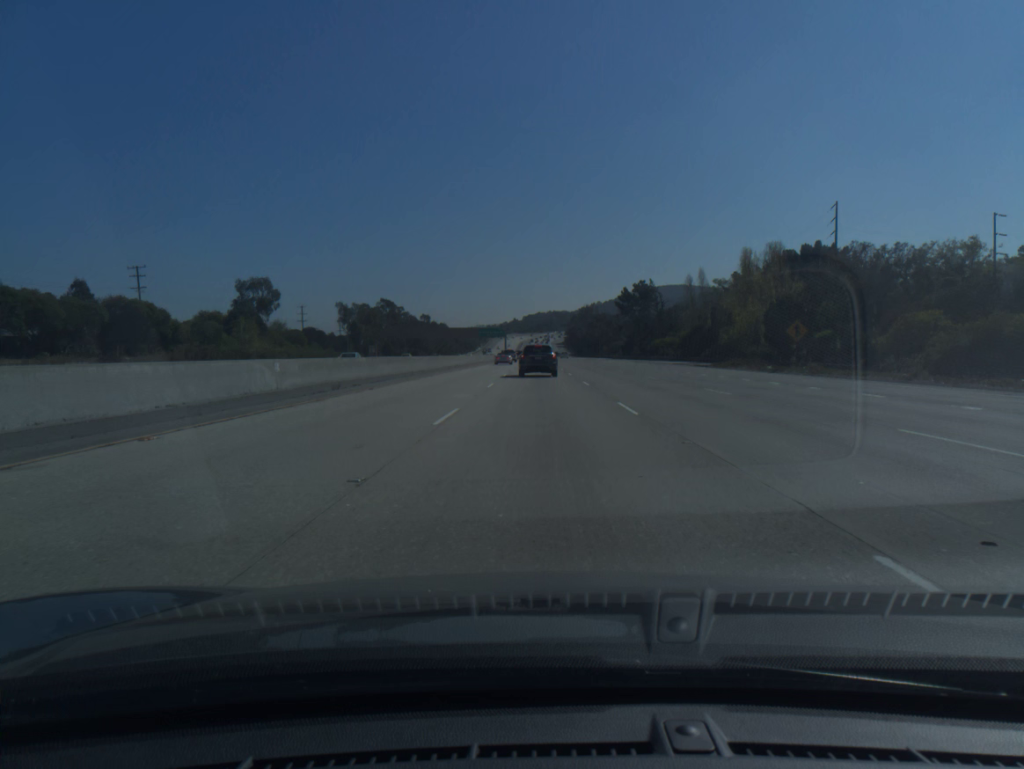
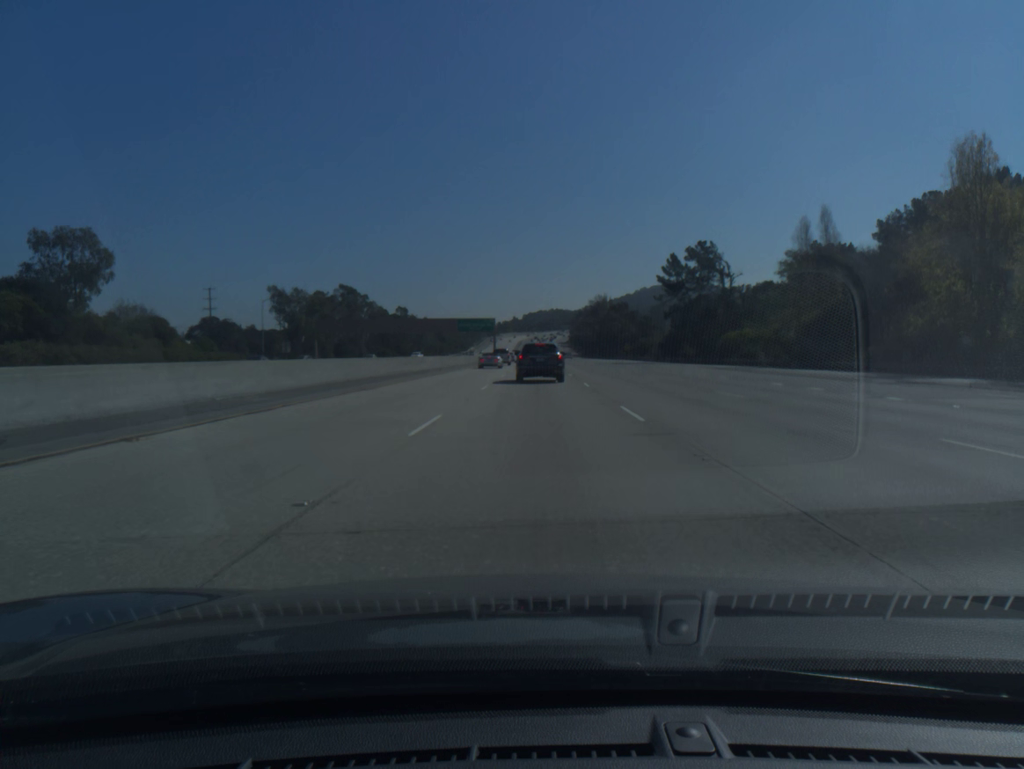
(+0.1, +58.8) m; 0°
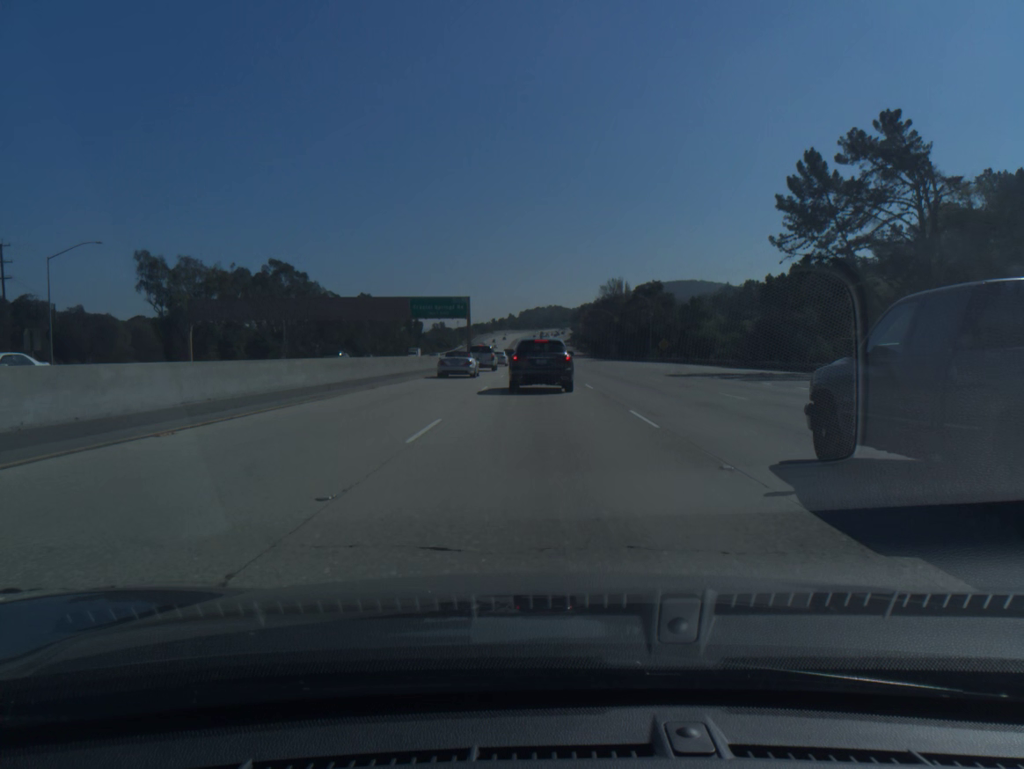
(-0.1, +58.1) m; 0°
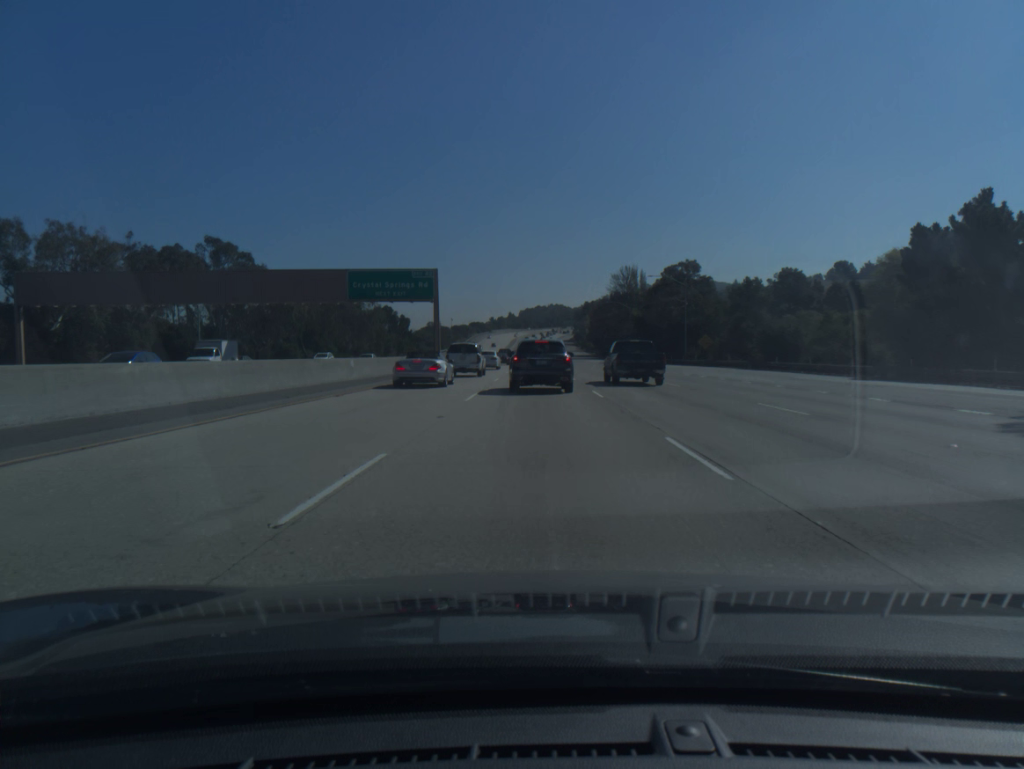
(+0.1, +33.7) m; 0°
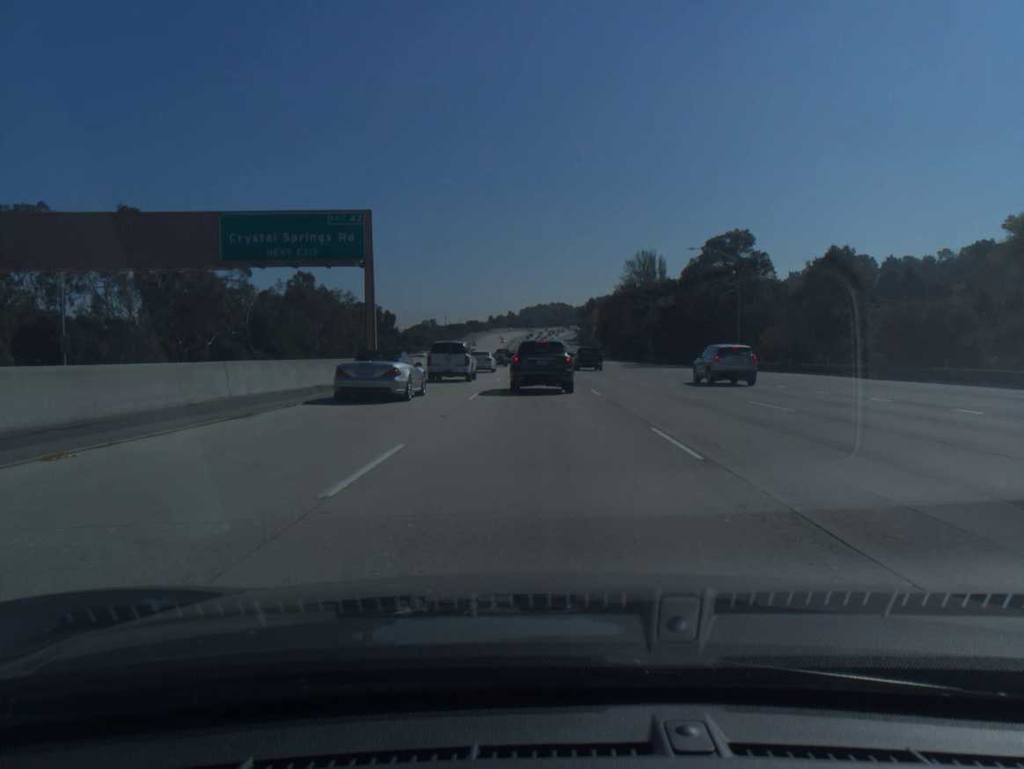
(0.0, +27.5) m; 0°
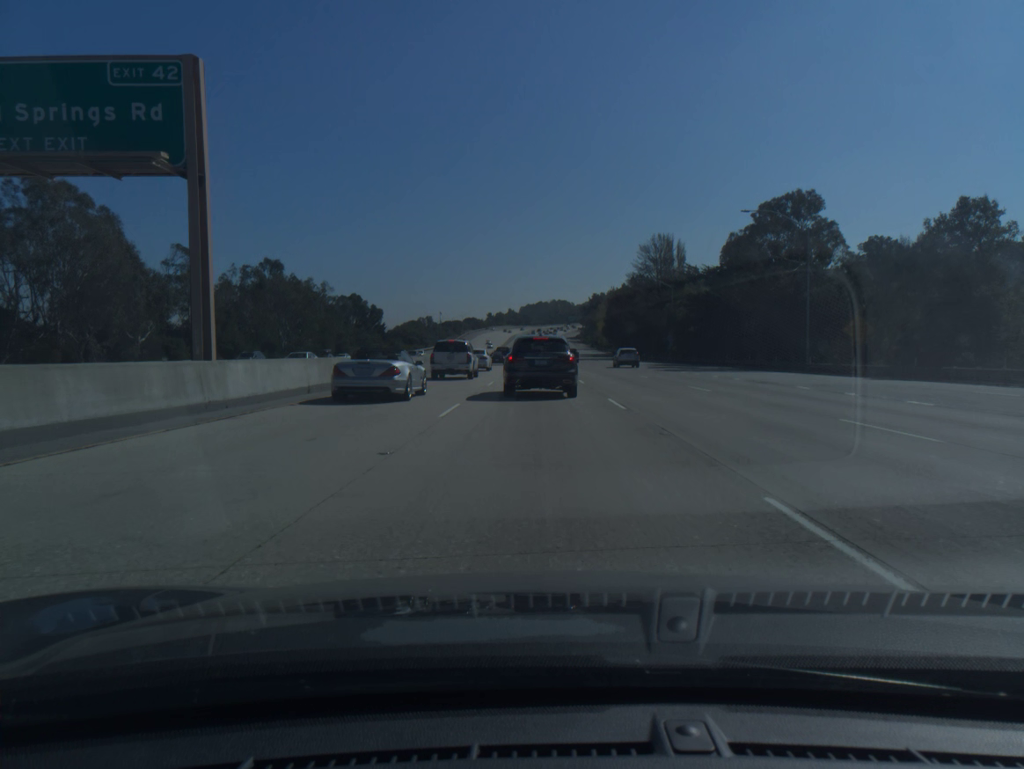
(+0.1, +20.7) m; 0°
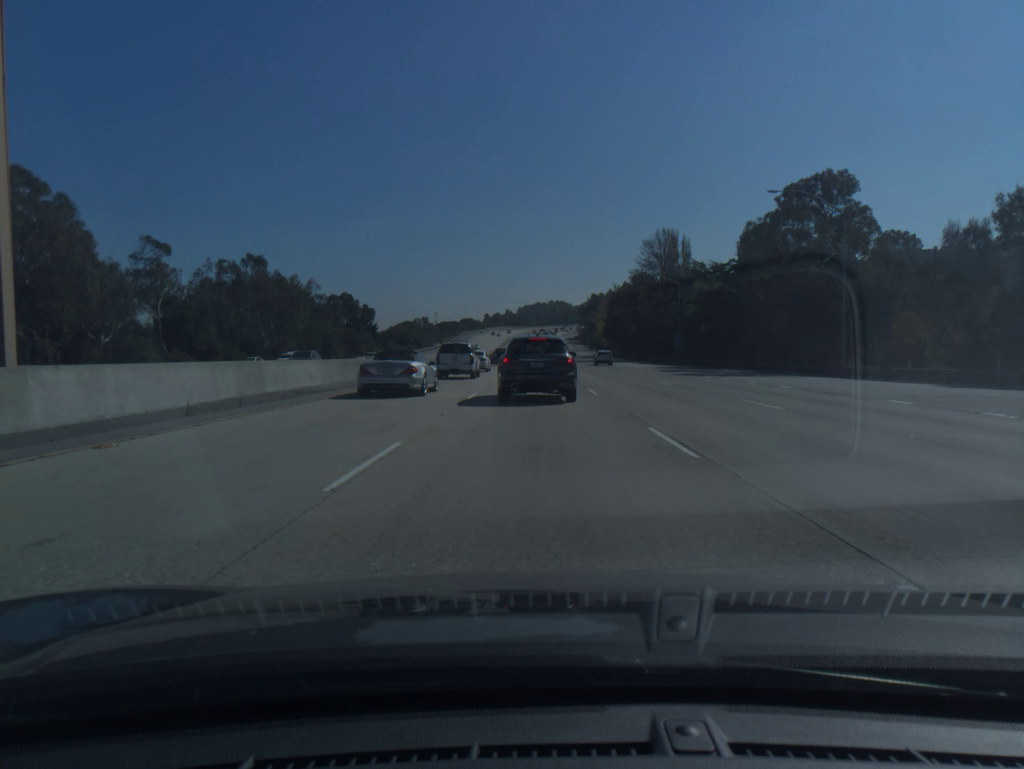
(0.0, +7.7) m; 0°
